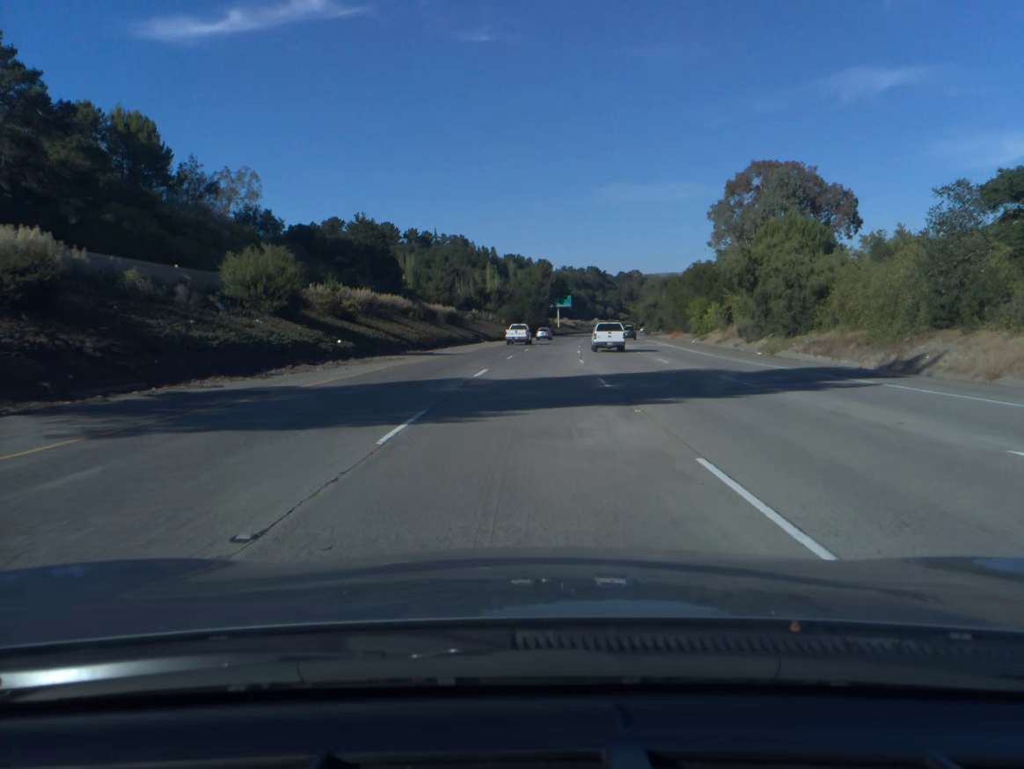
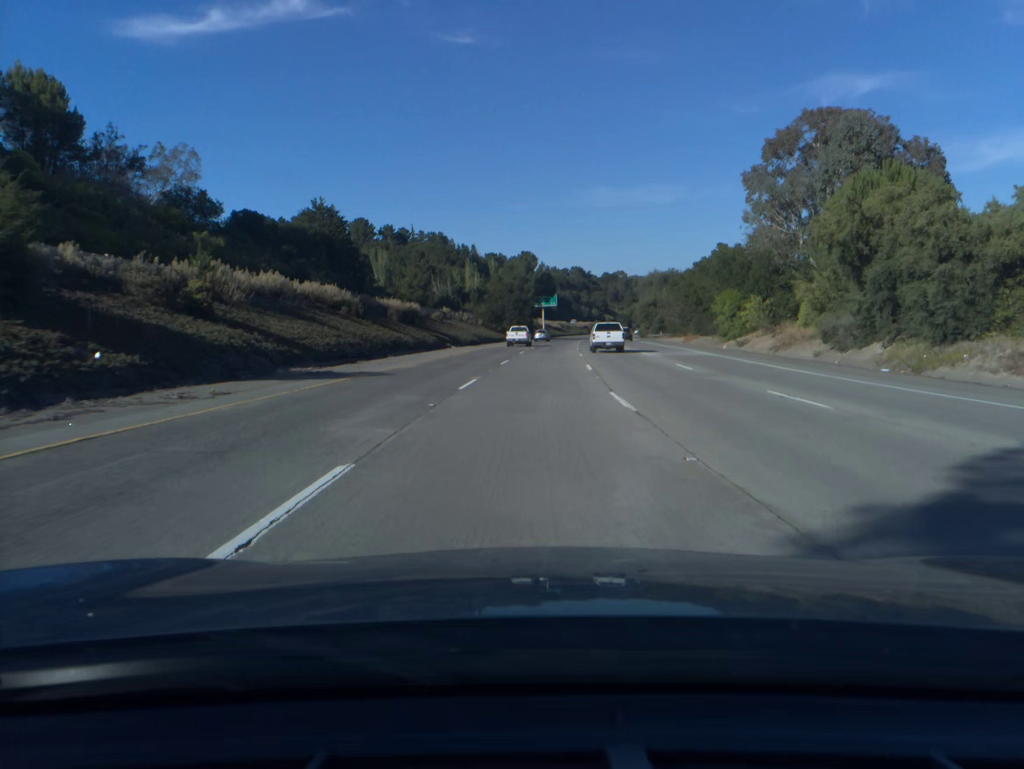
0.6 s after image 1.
(+0.2, +19.7) m; +1°
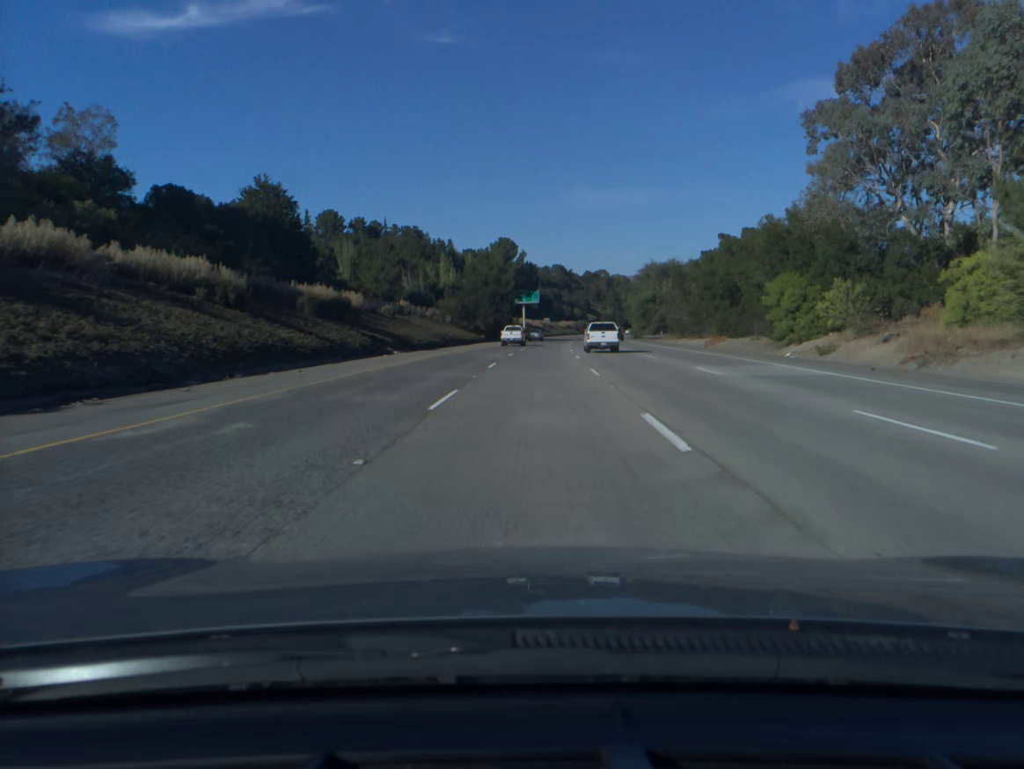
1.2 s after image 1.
(+0.2, +19.7) m; +1°
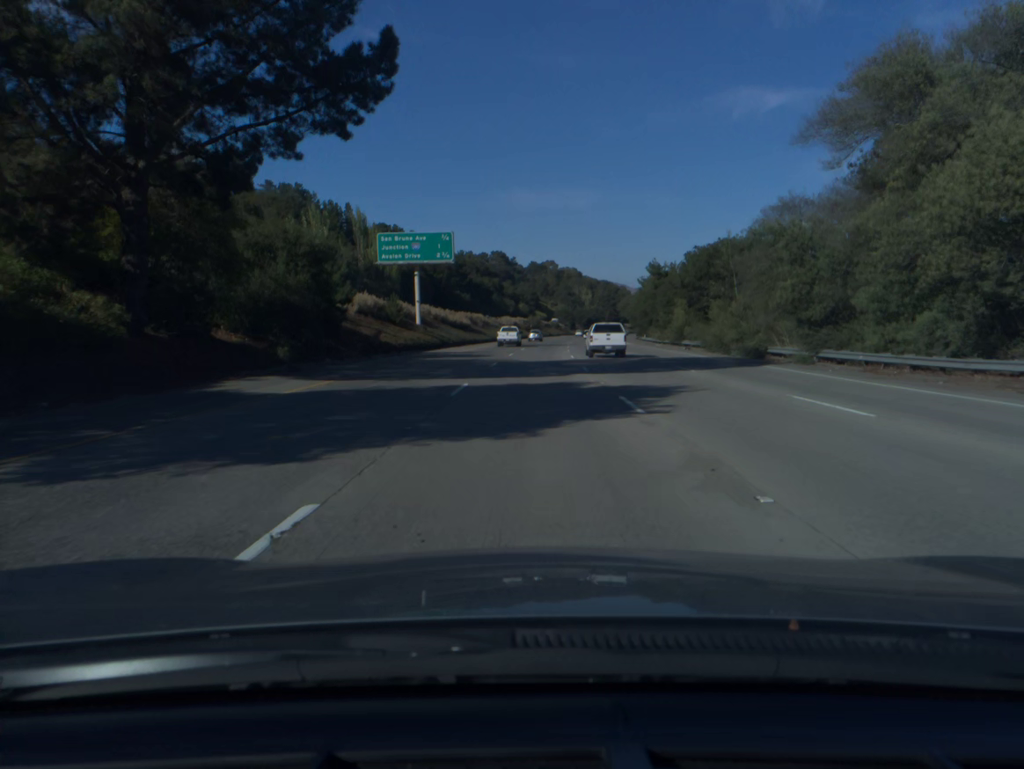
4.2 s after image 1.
(+4.0, +99.0) m; +4°
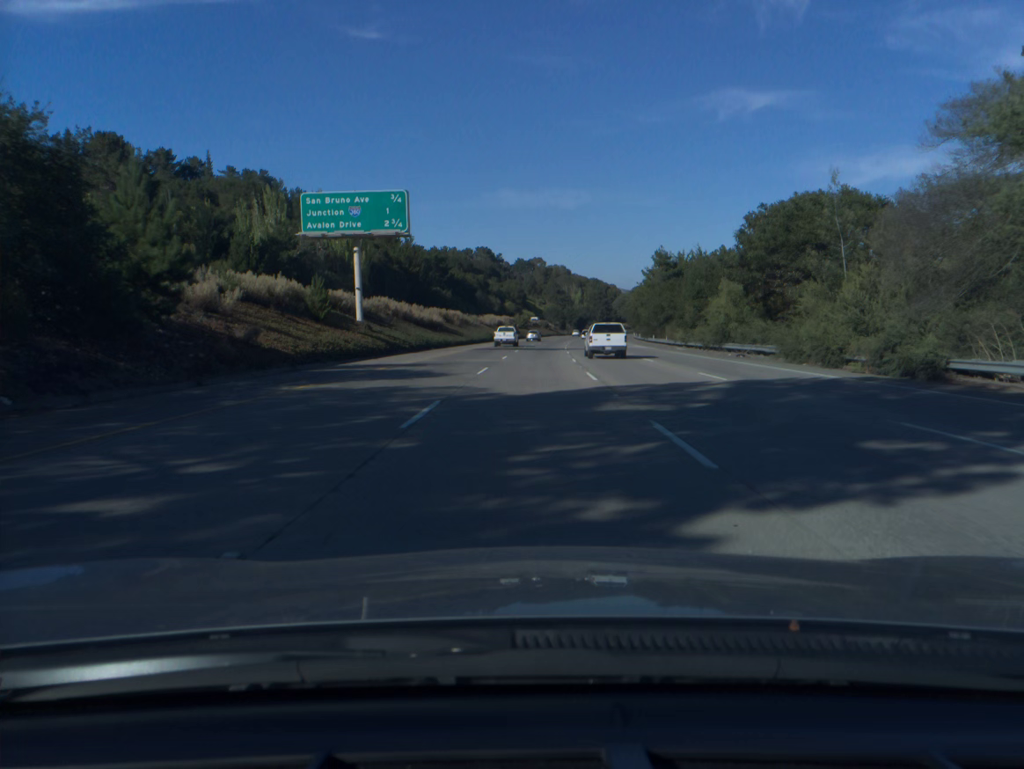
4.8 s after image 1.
(+0.2, +19.9) m; +1°
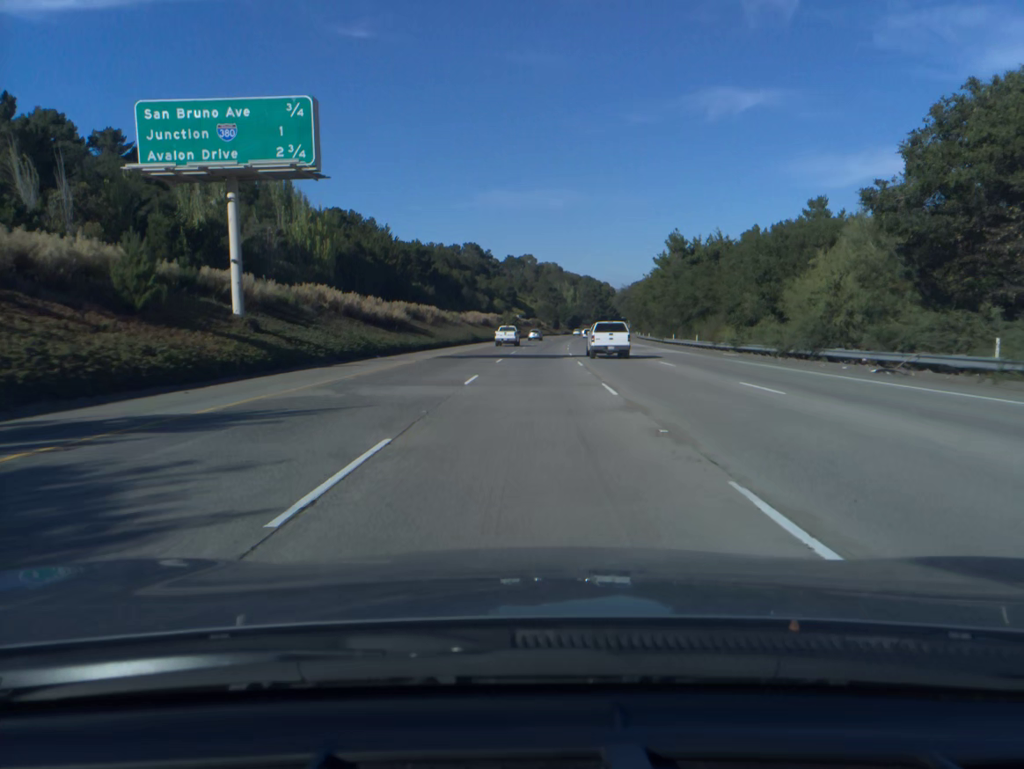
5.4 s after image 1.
(+0.1, +20.0) m; +1°
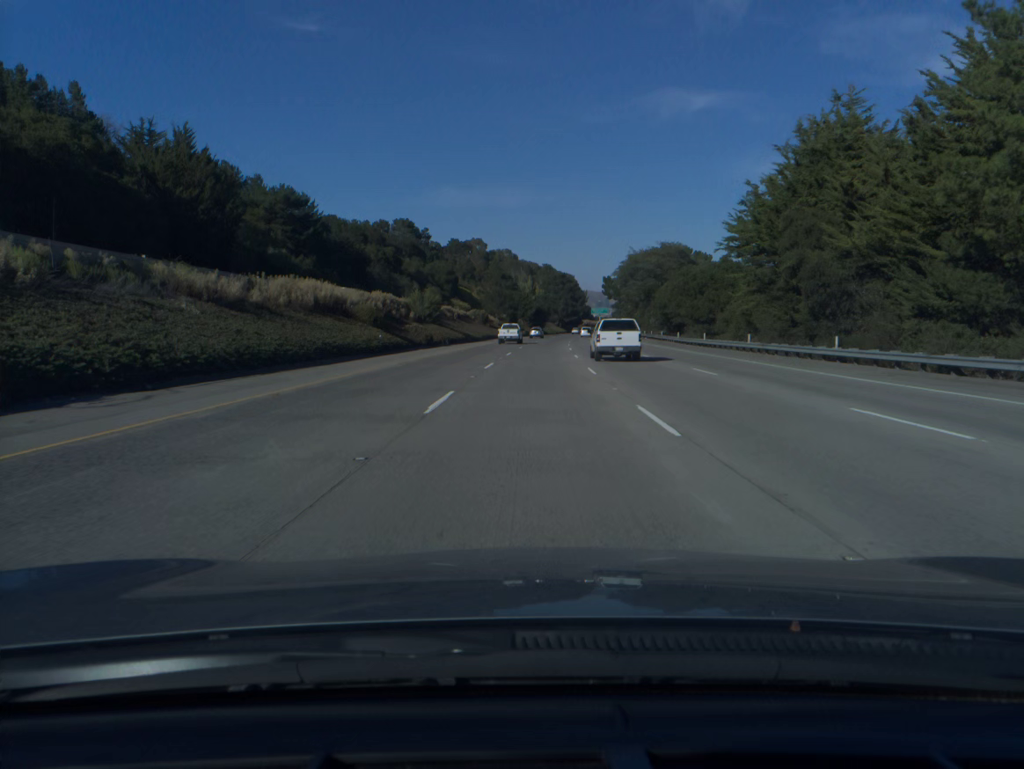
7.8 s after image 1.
(+2.1, +79.9) m; +3°
